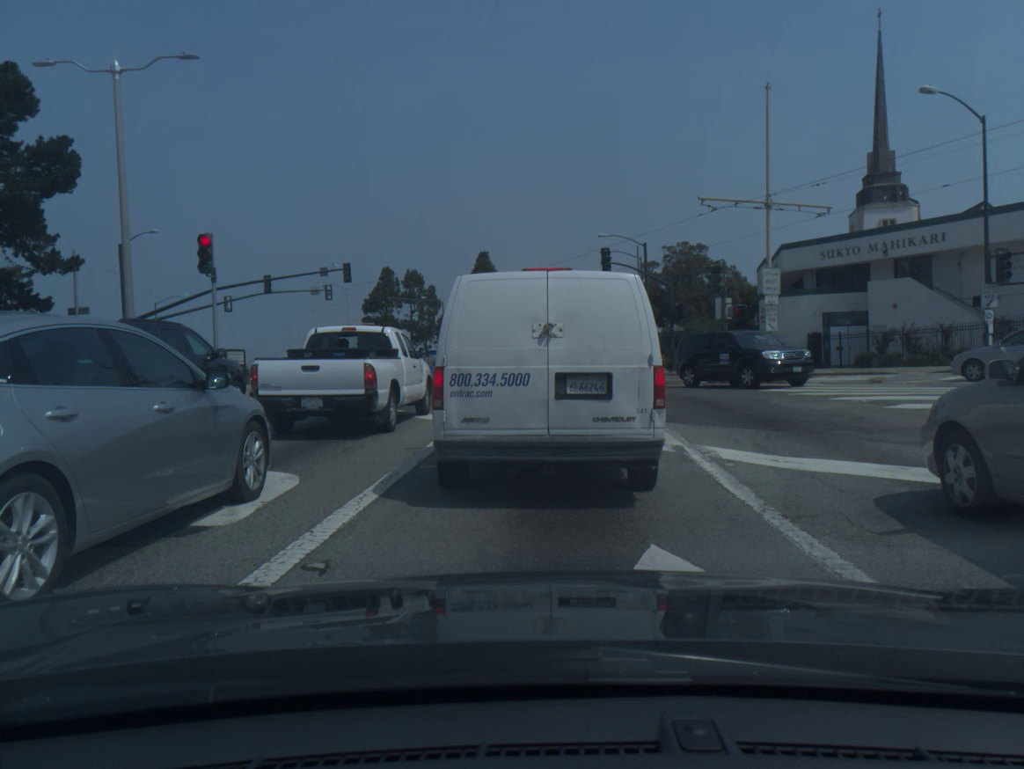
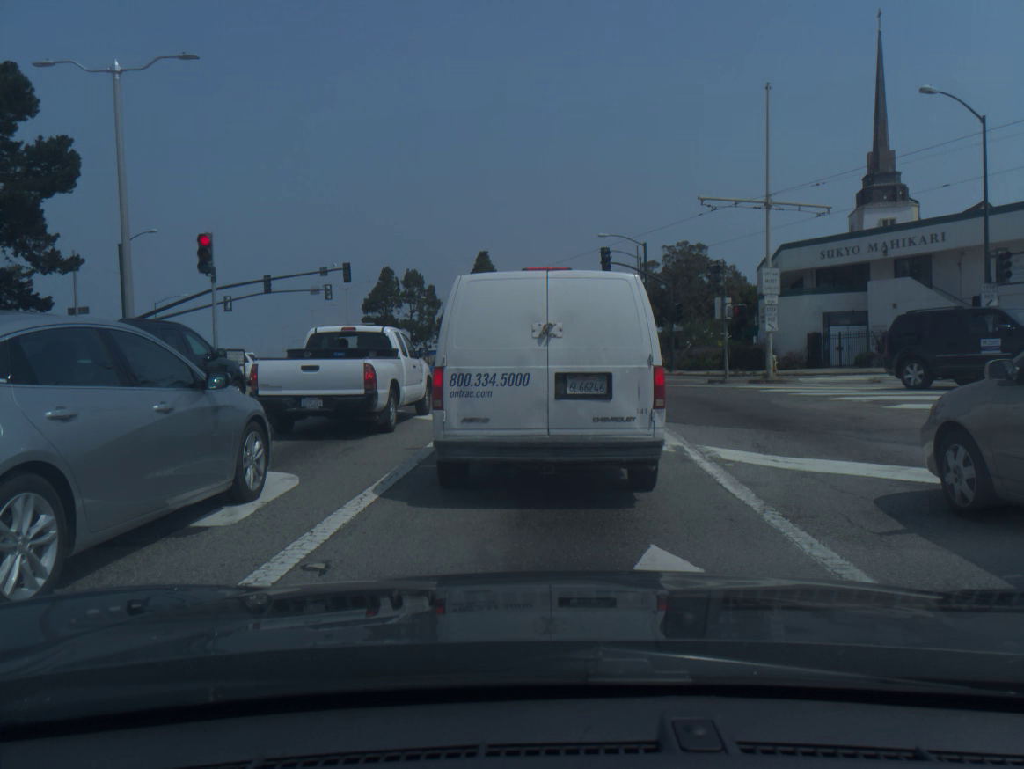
(0.0, 0.0) m; 0°
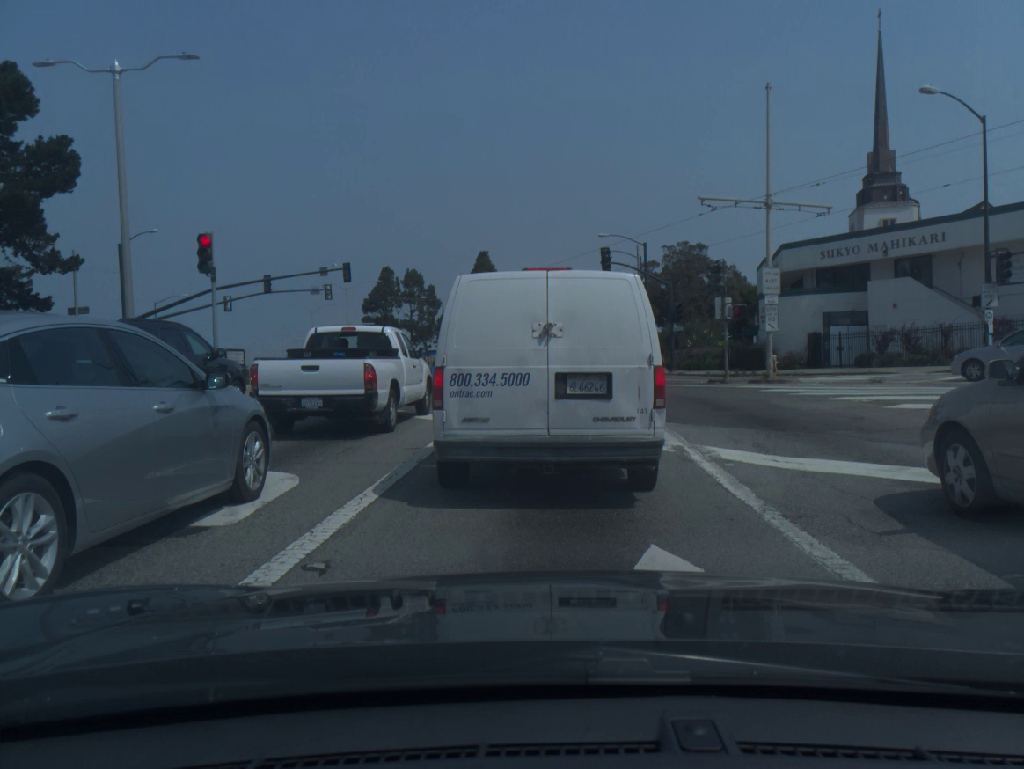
(0.0, 0.0) m; 0°
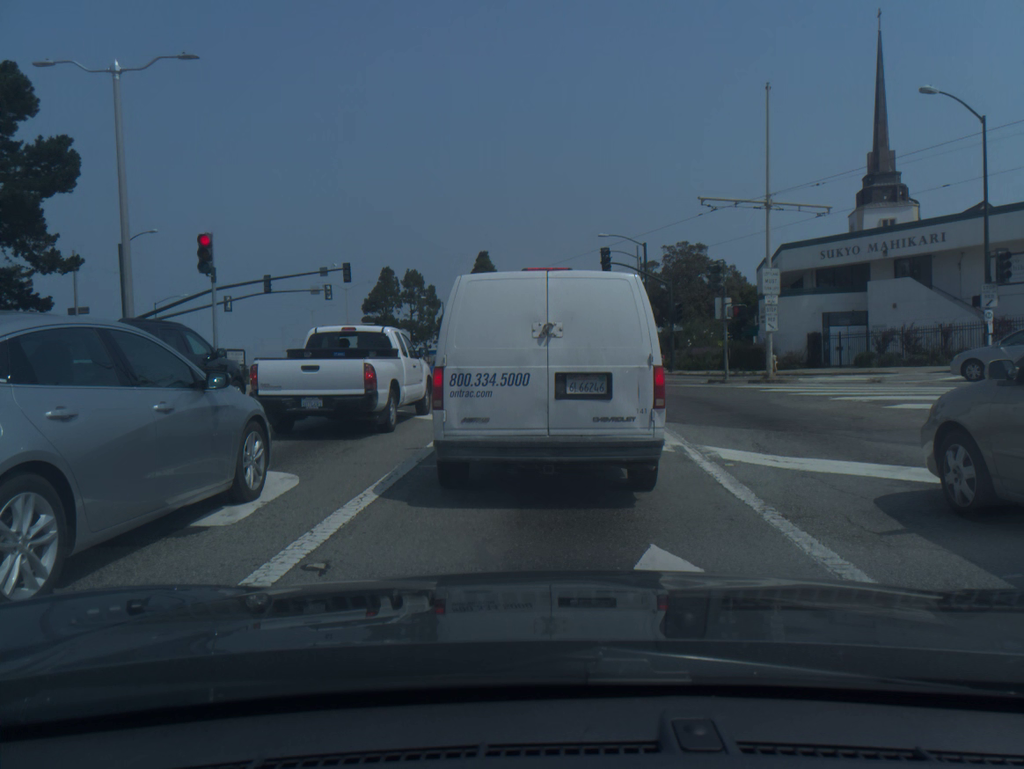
(0.0, 0.0) m; 0°
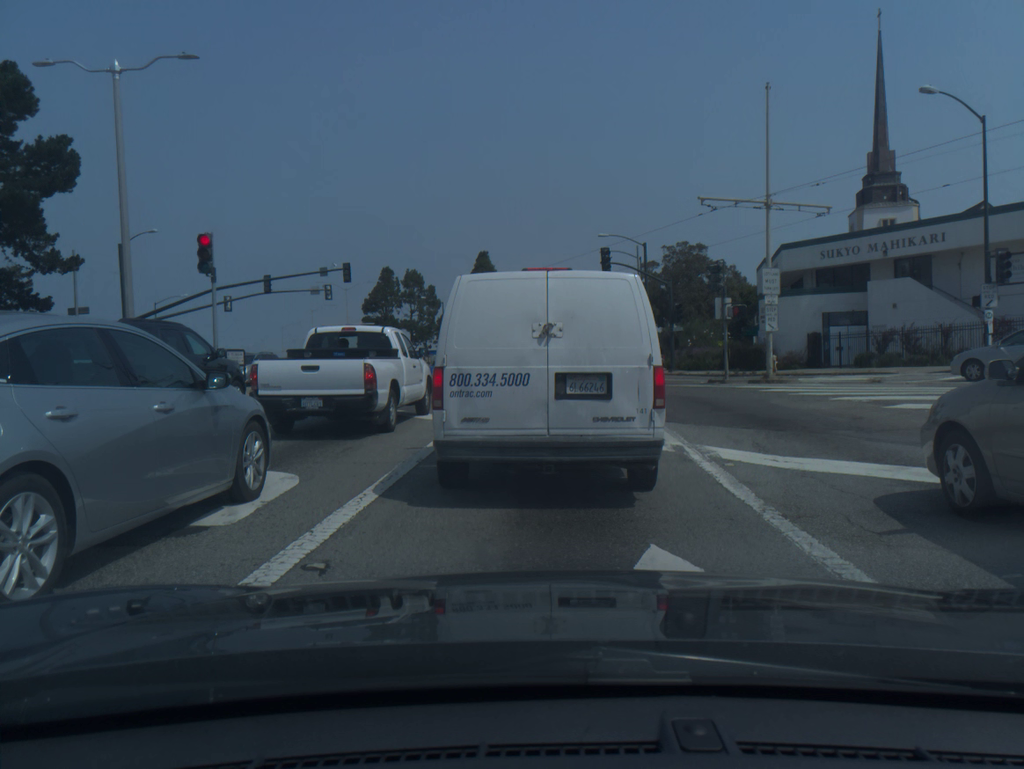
(0.0, 0.0) m; 0°
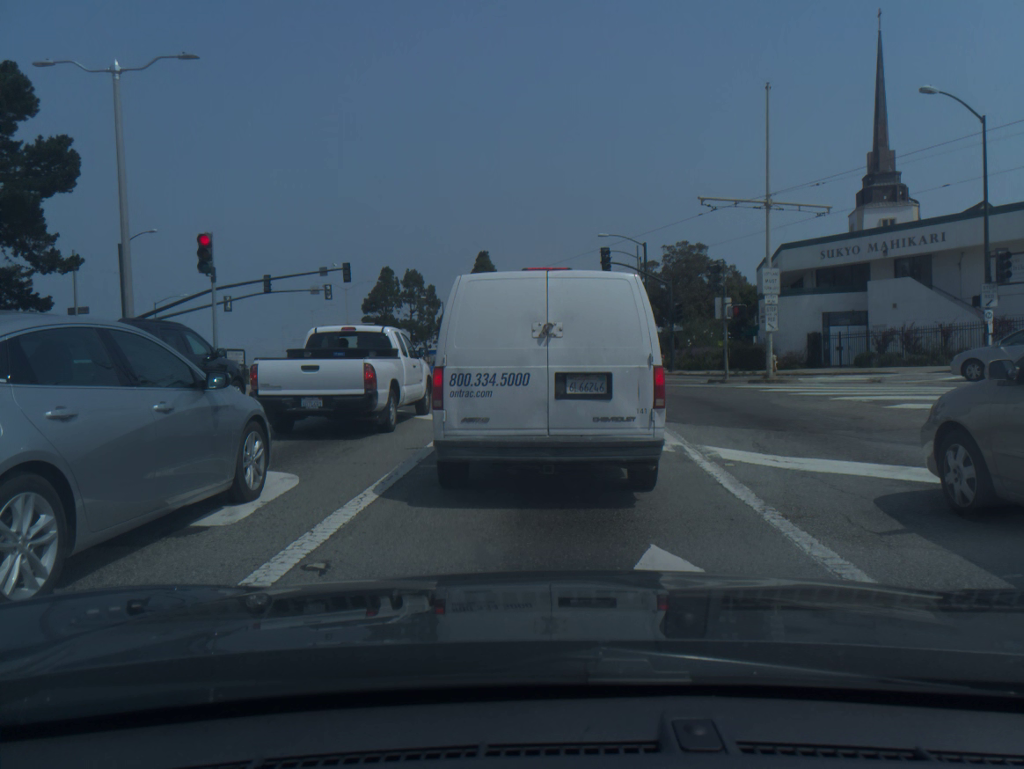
(0.0, 0.0) m; 0°
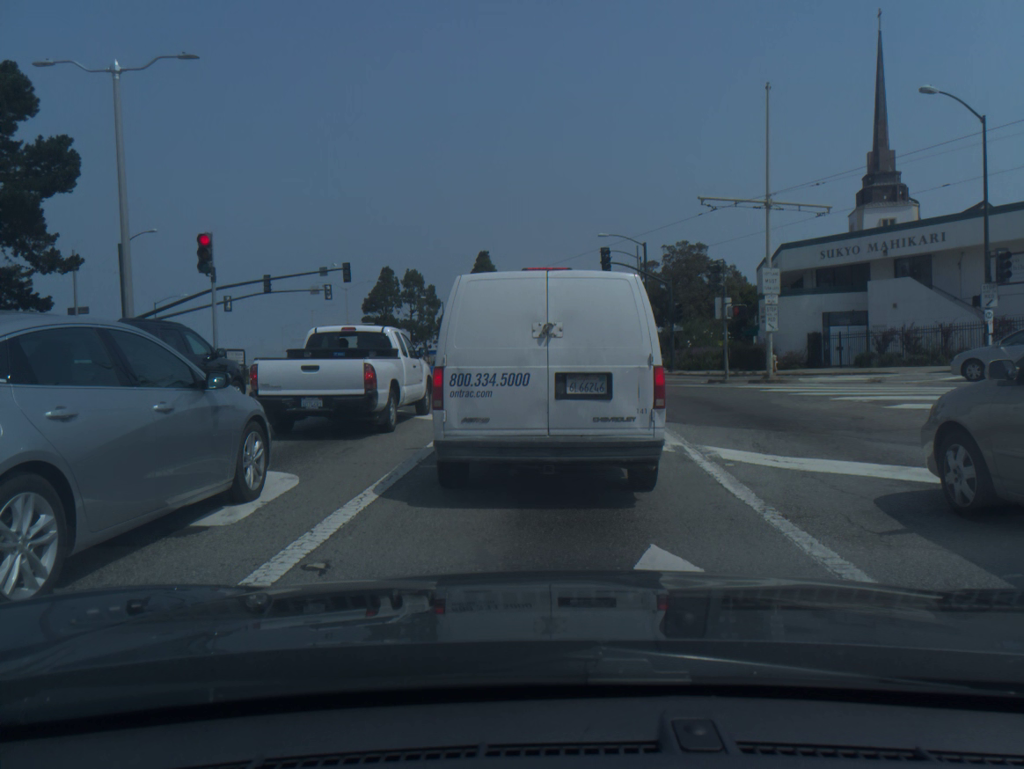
(0.0, 0.0) m; 0°
